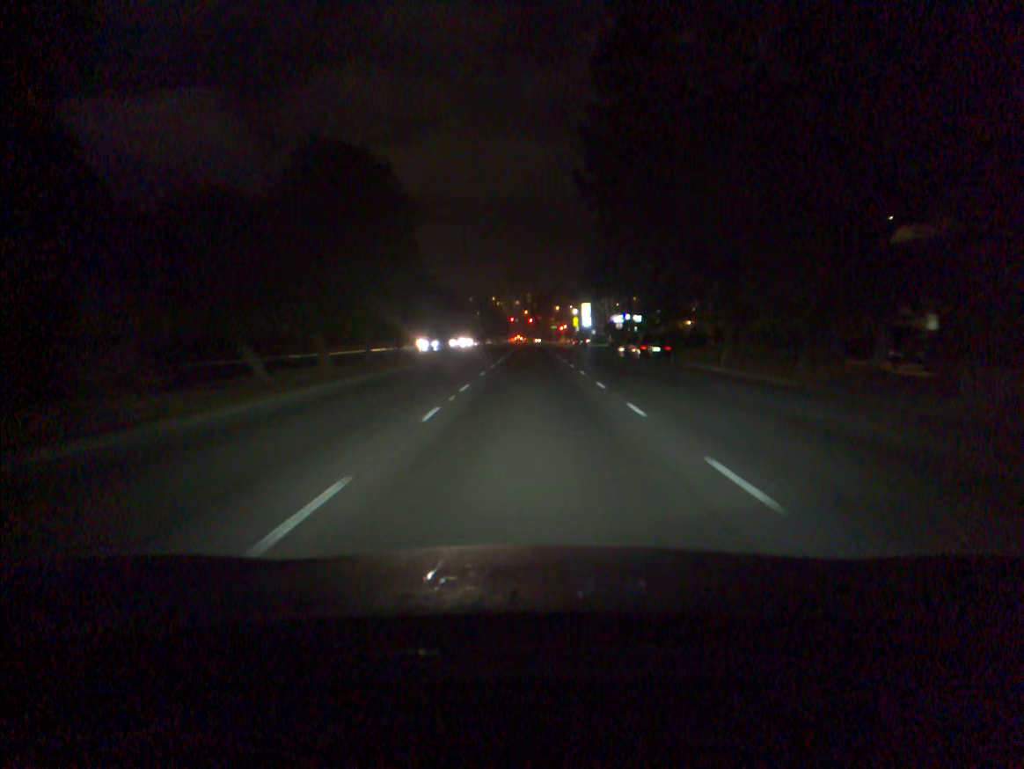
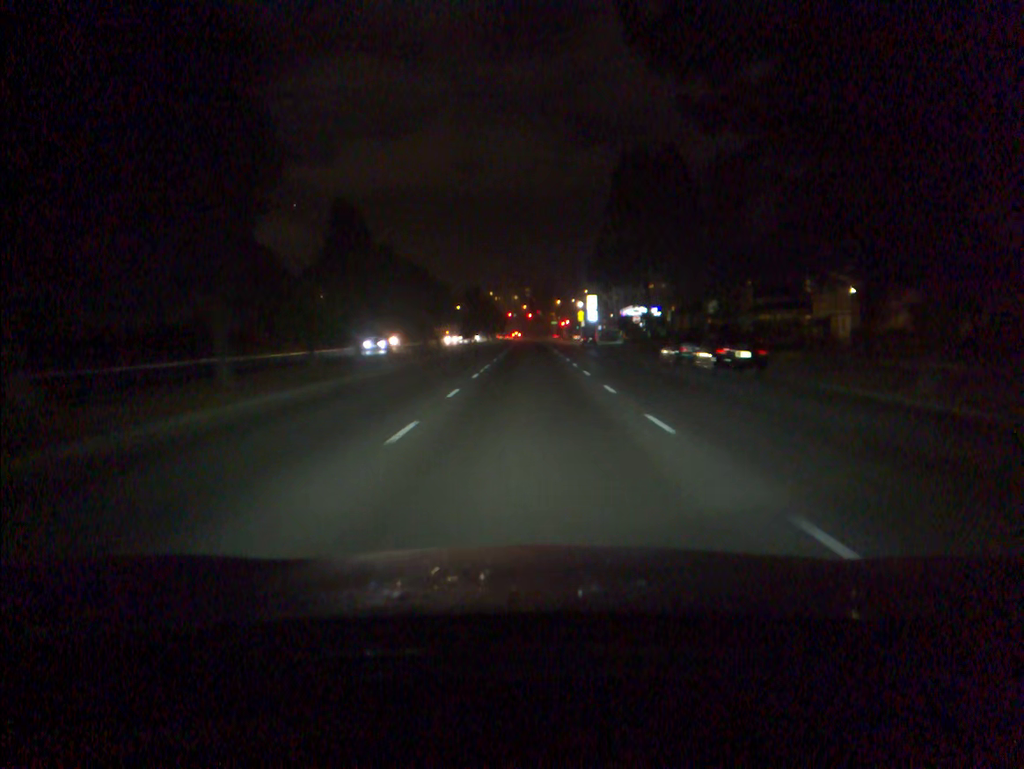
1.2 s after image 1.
(0.0, +17.6) m; 0°
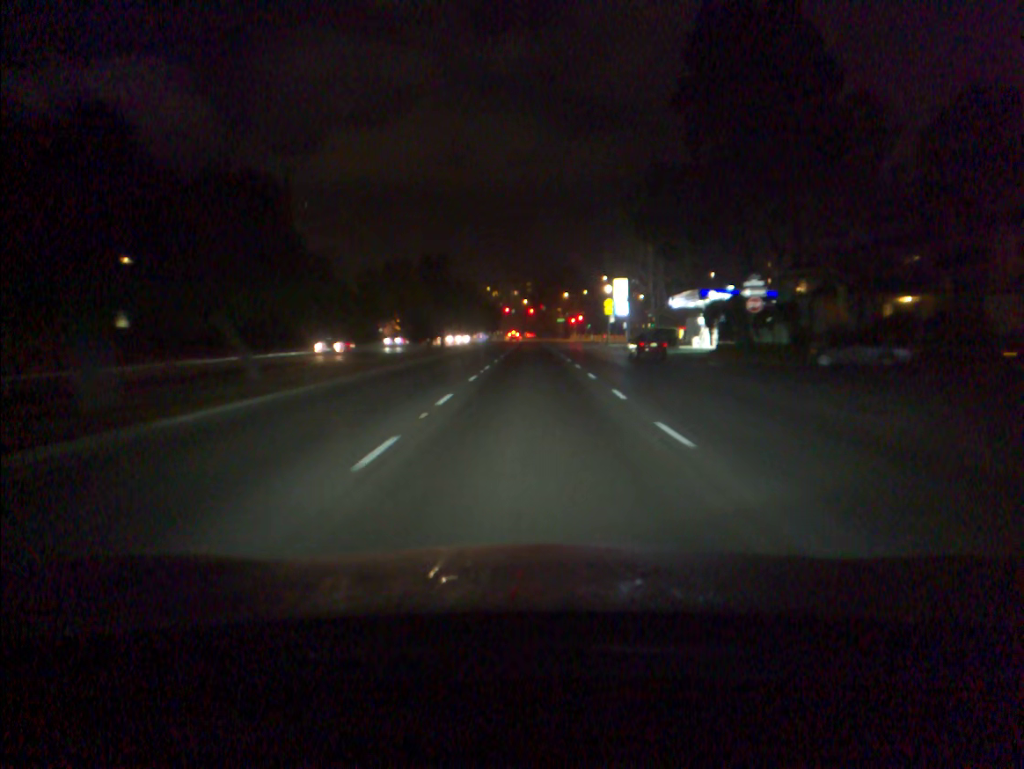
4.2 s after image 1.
(-0.1, +44.2) m; 0°
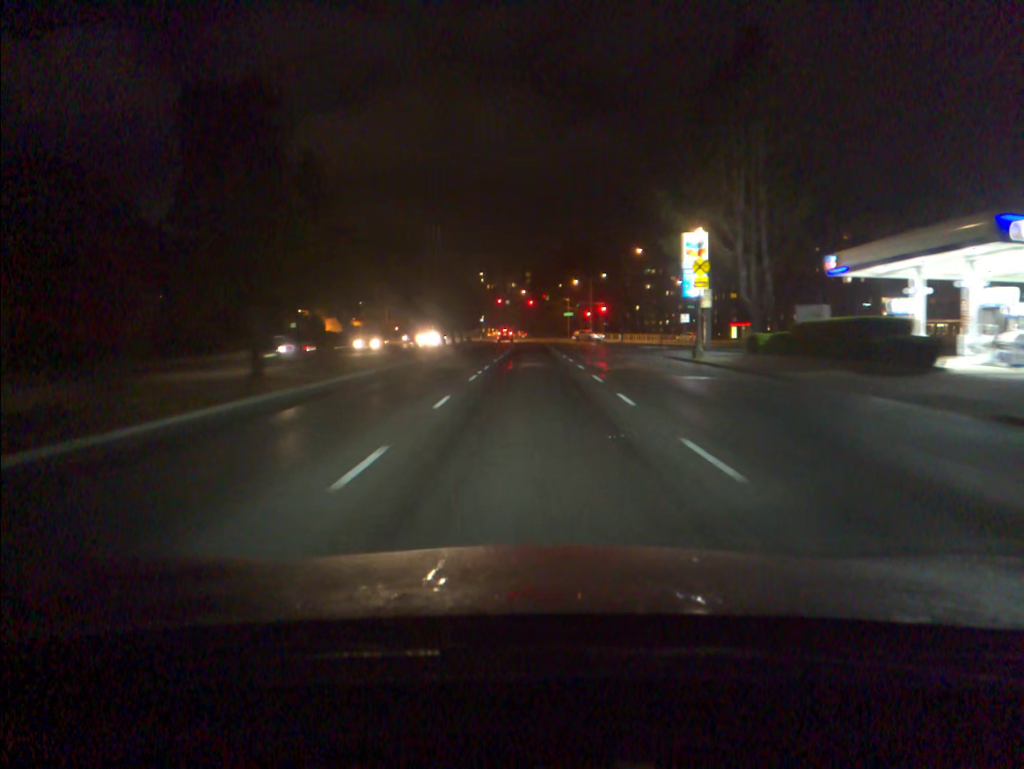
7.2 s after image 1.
(0.0, +44.9) m; 0°
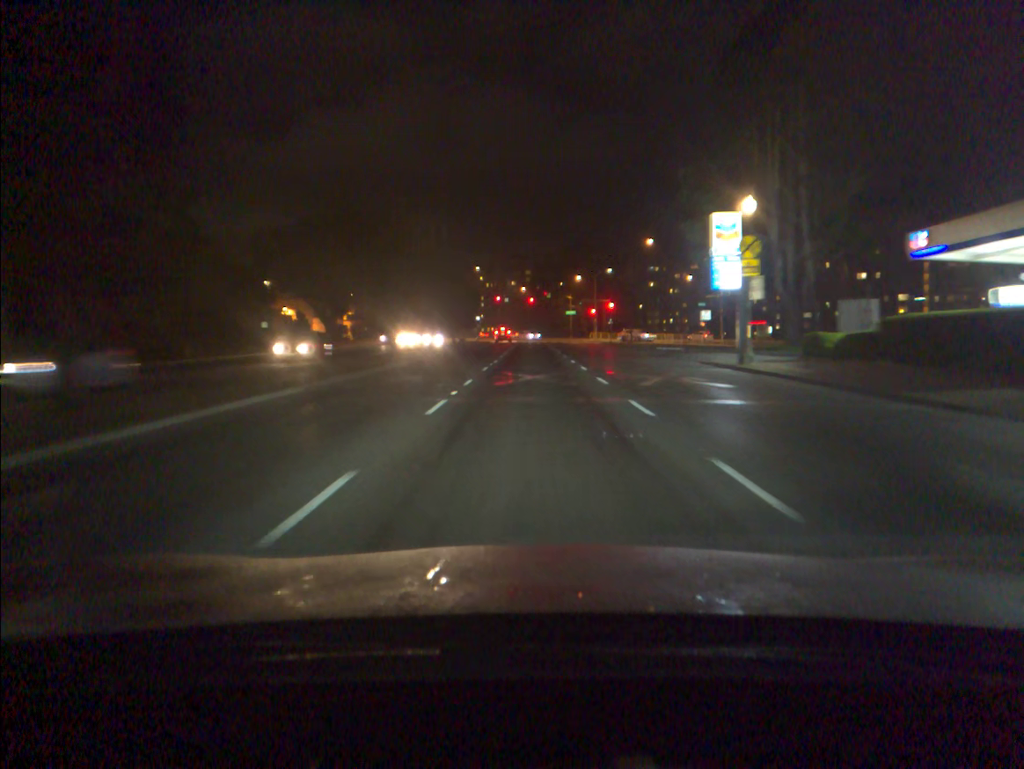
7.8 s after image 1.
(0.0, +9.0) m; 0°
